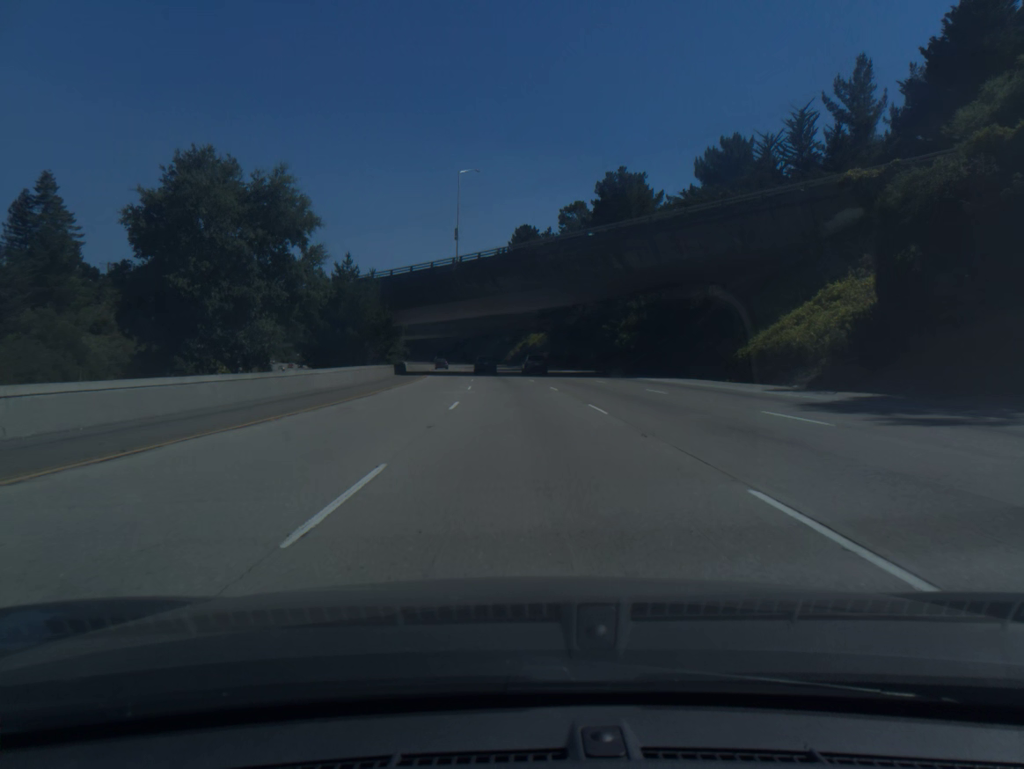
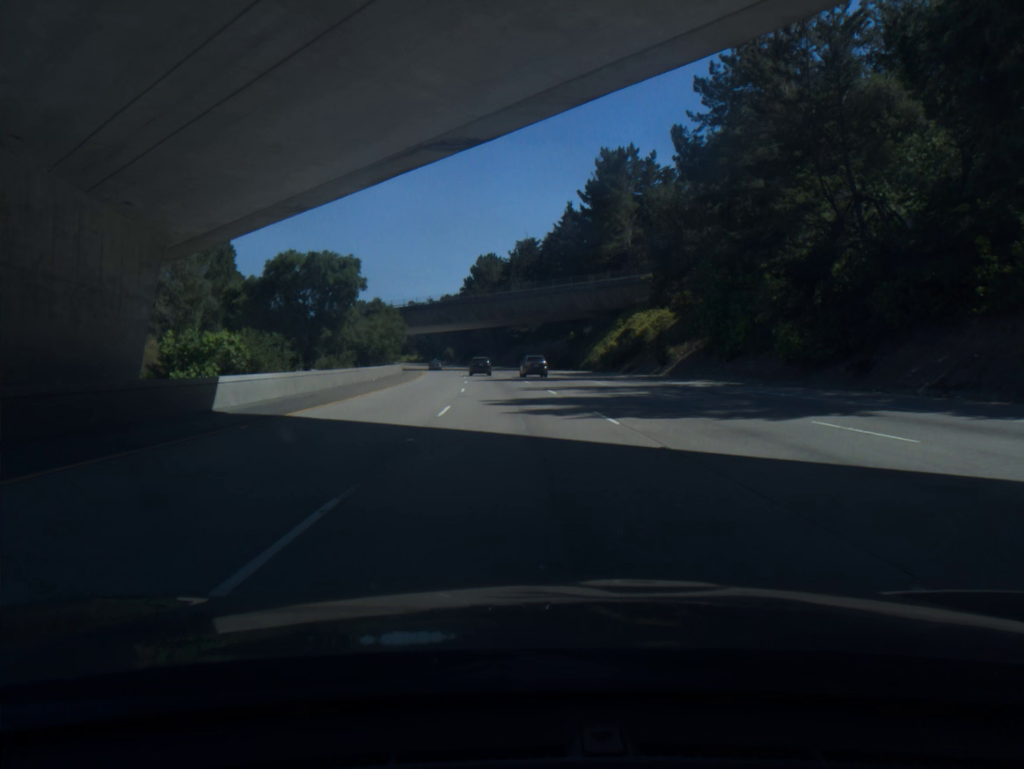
(-3.2, +74.9) m; -5°
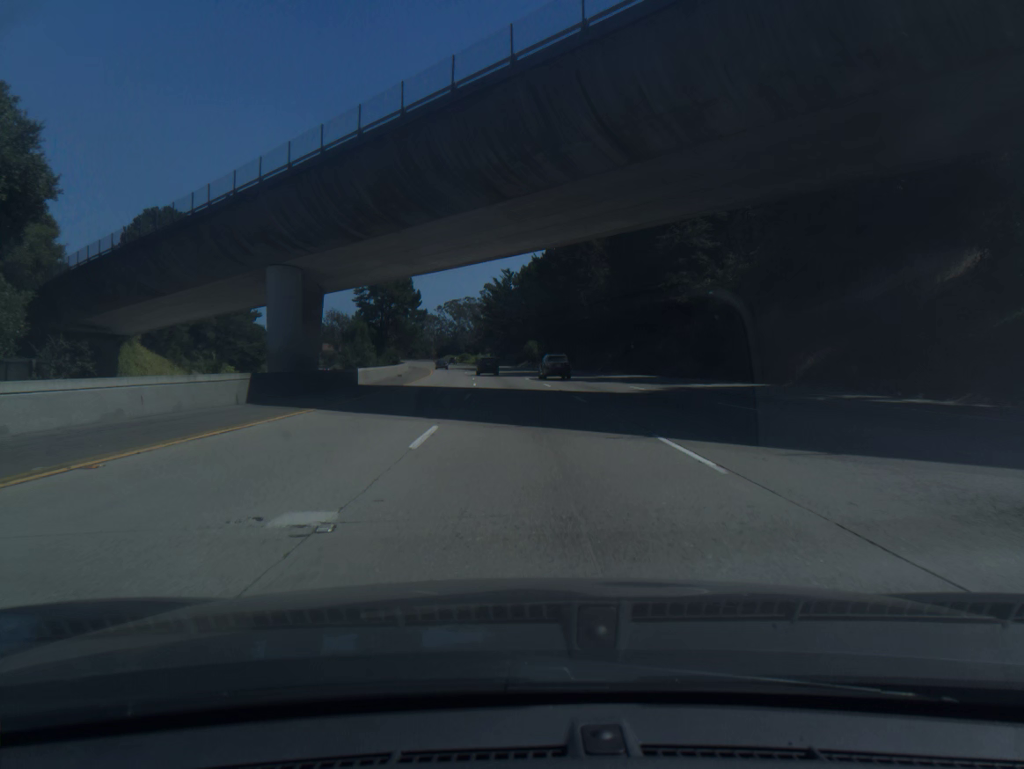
(-6.1, +93.8) m; -7°
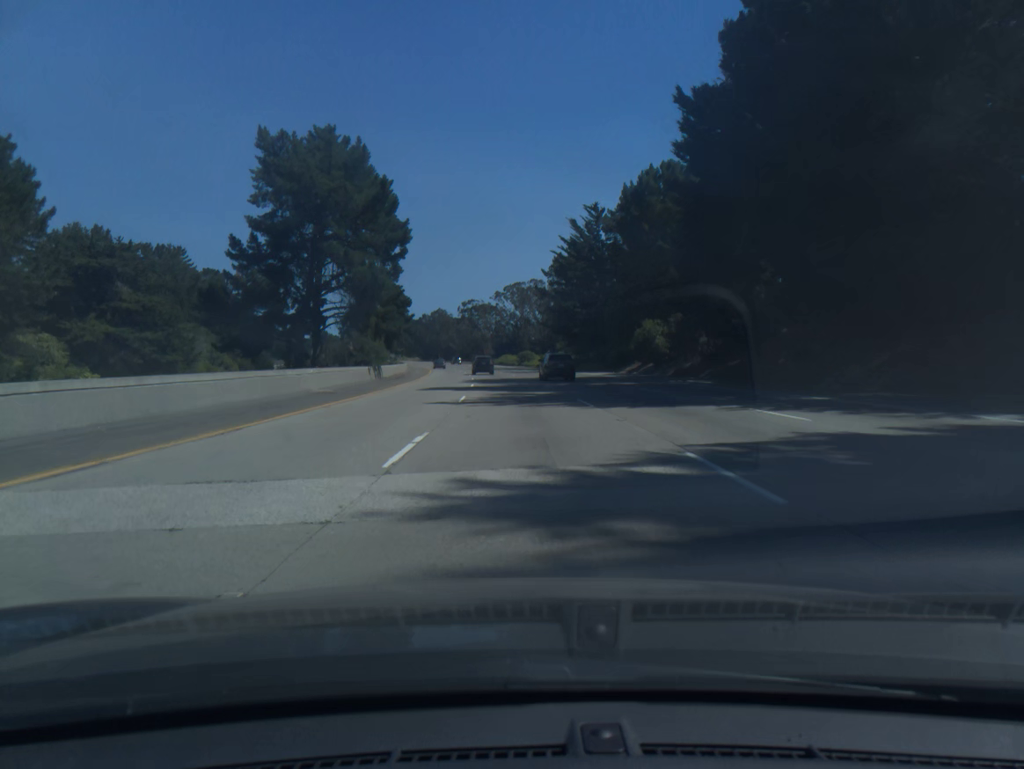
(-3.1, +75.1) m; -5°
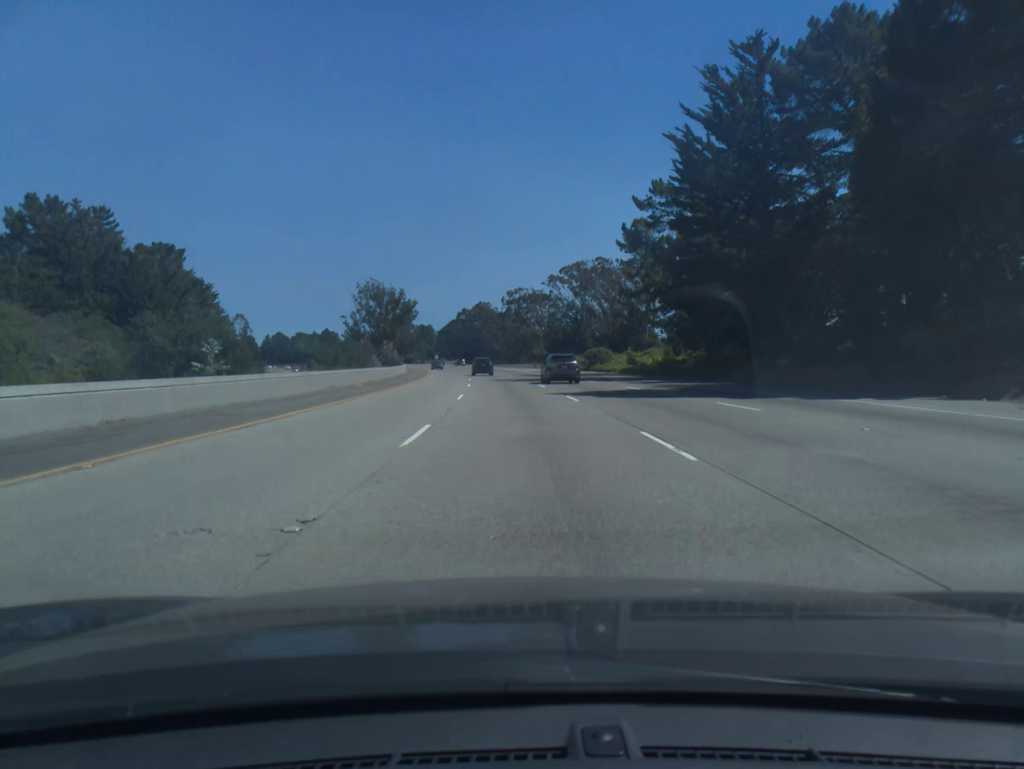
(-1.7, +56.3) m; -4°
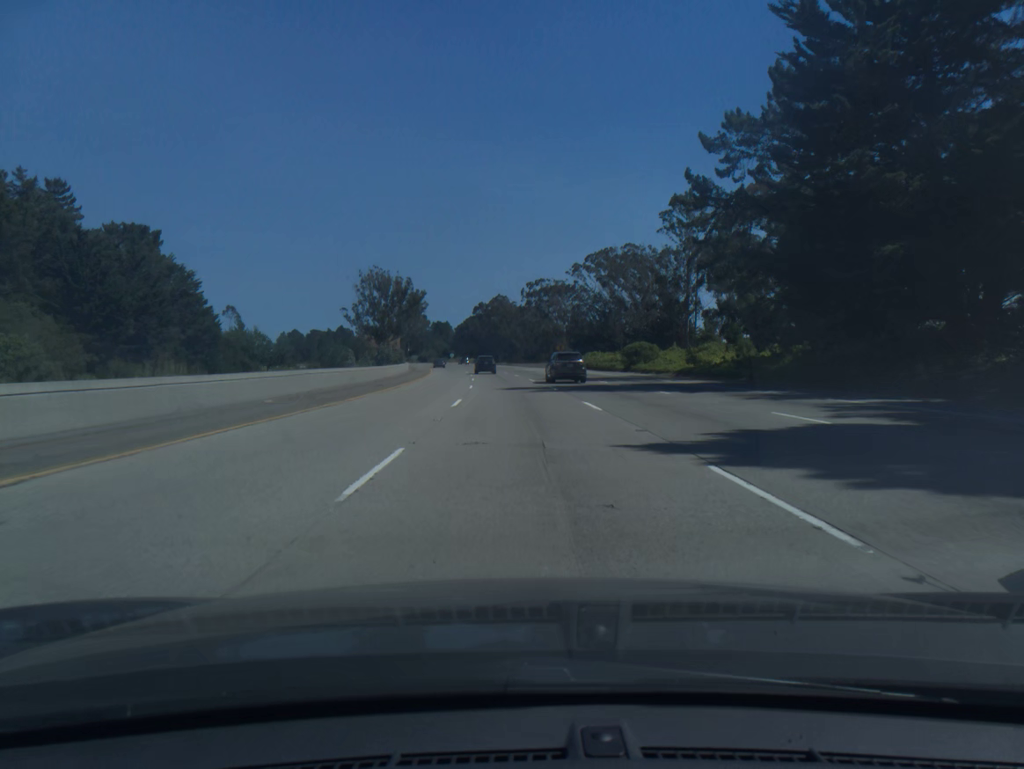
(-0.2, +18.8) m; -1°
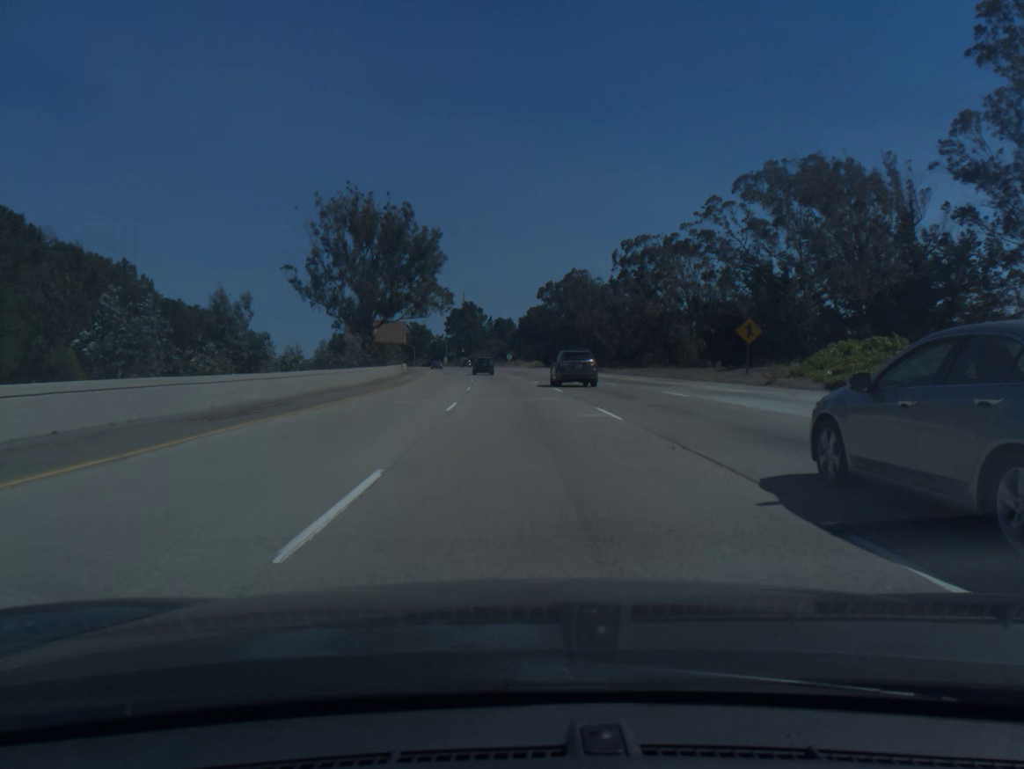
(-3.4, +75.1) m; -5°
